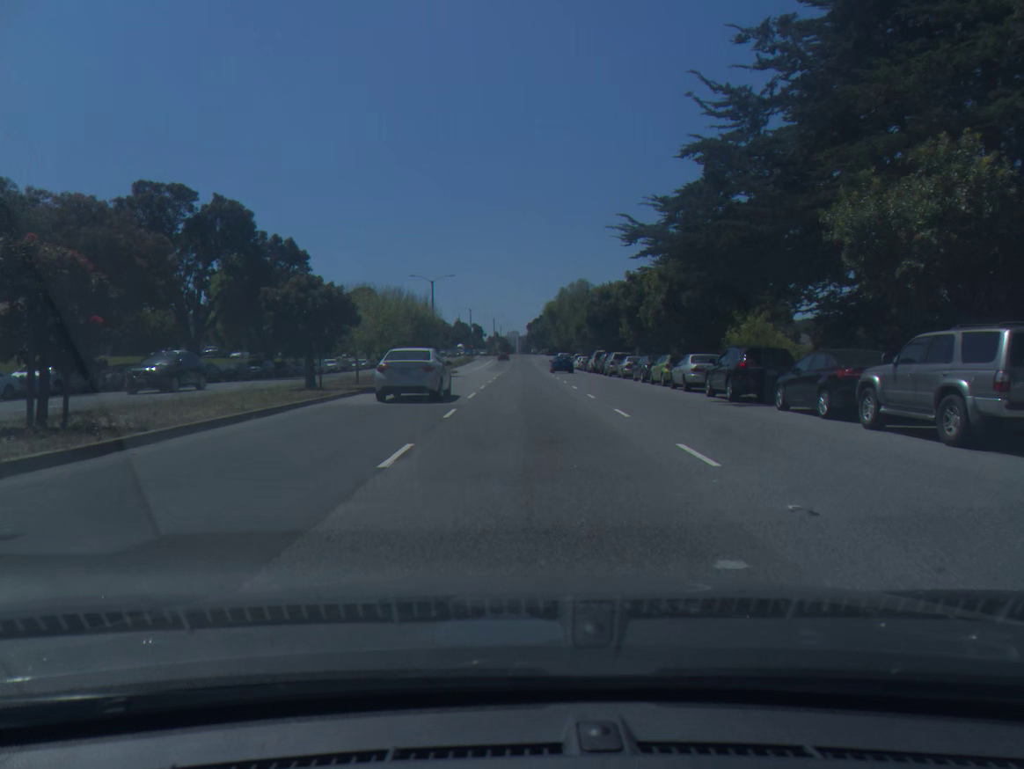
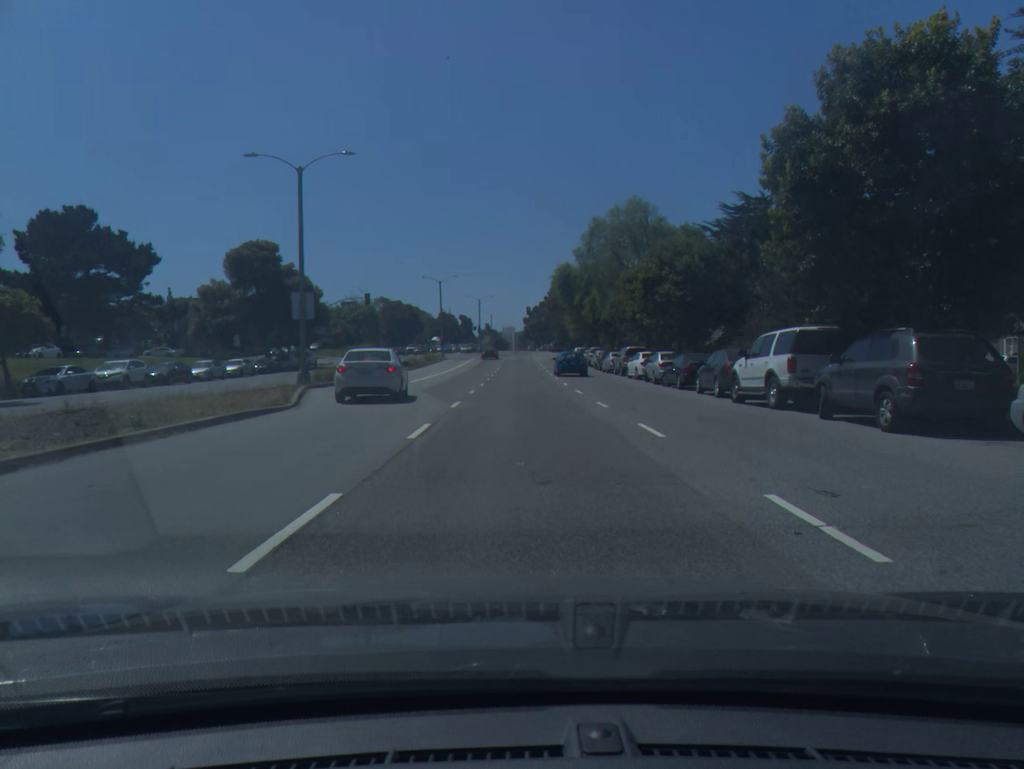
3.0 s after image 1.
(+0.1, +47.2) m; 0°
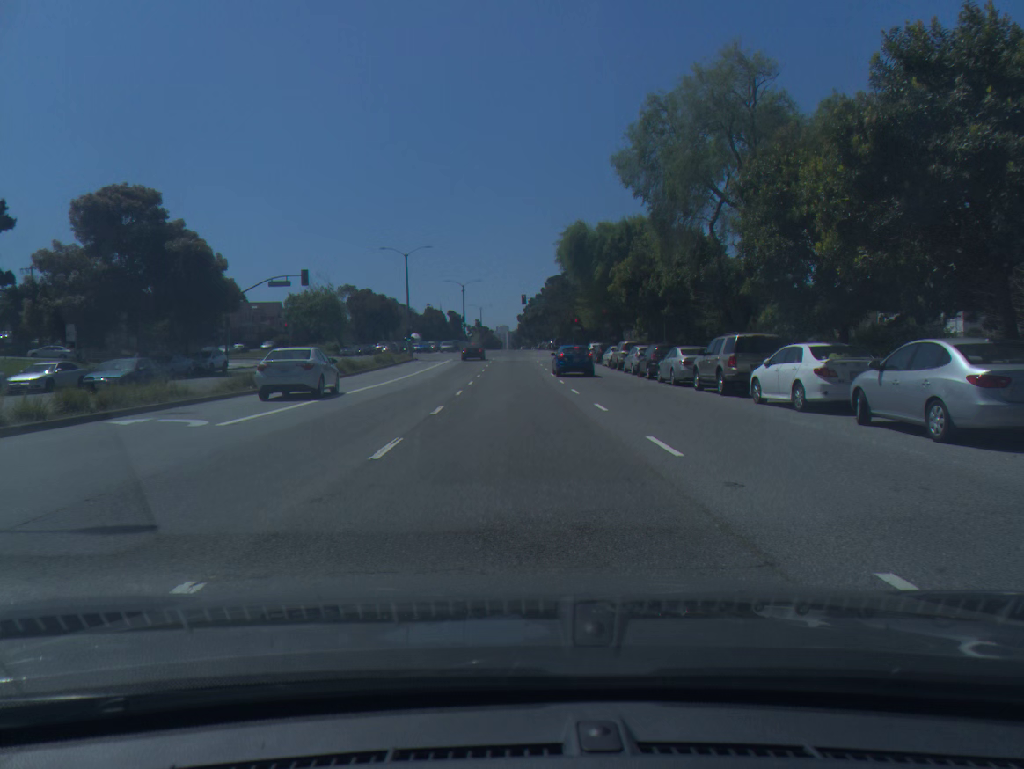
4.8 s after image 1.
(+0.1, +24.3) m; +1°
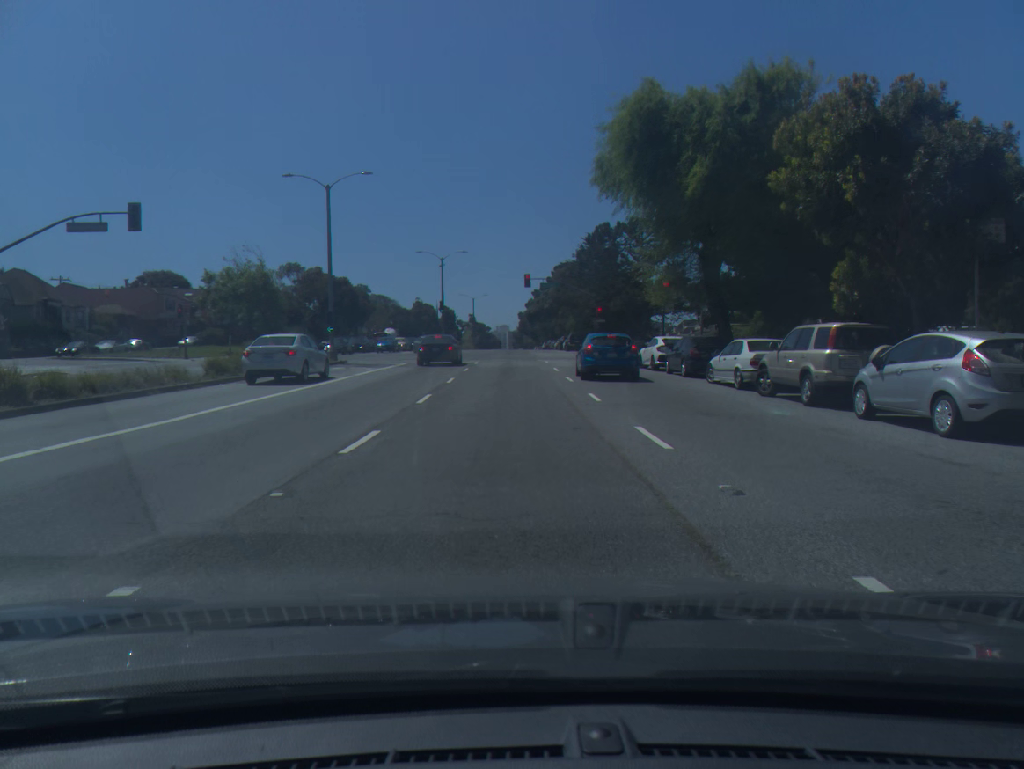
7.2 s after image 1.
(0.0, +29.3) m; 0°
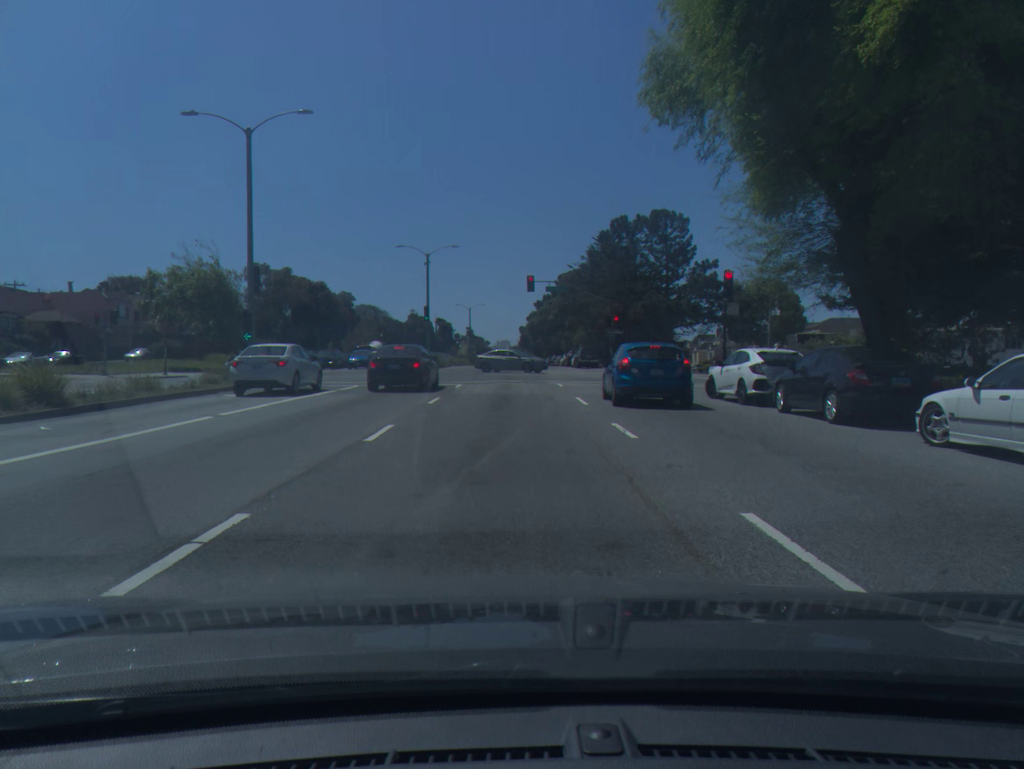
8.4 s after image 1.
(0.0, +12.6) m; 0°
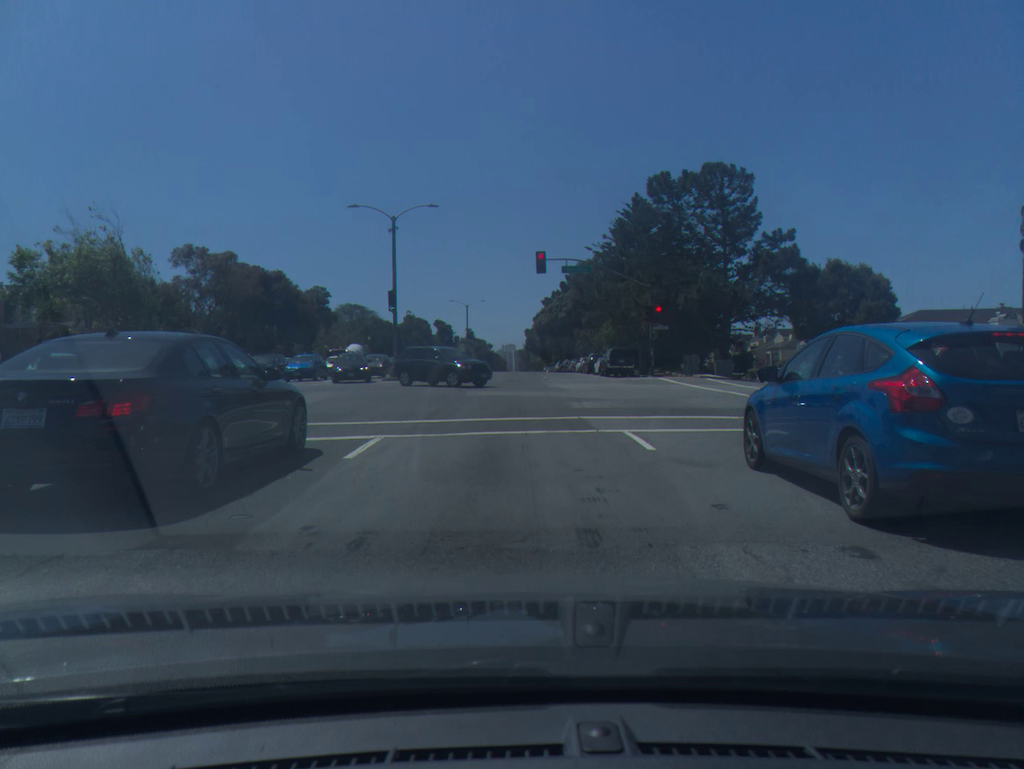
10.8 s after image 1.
(-0.1, +18.2) m; -1°
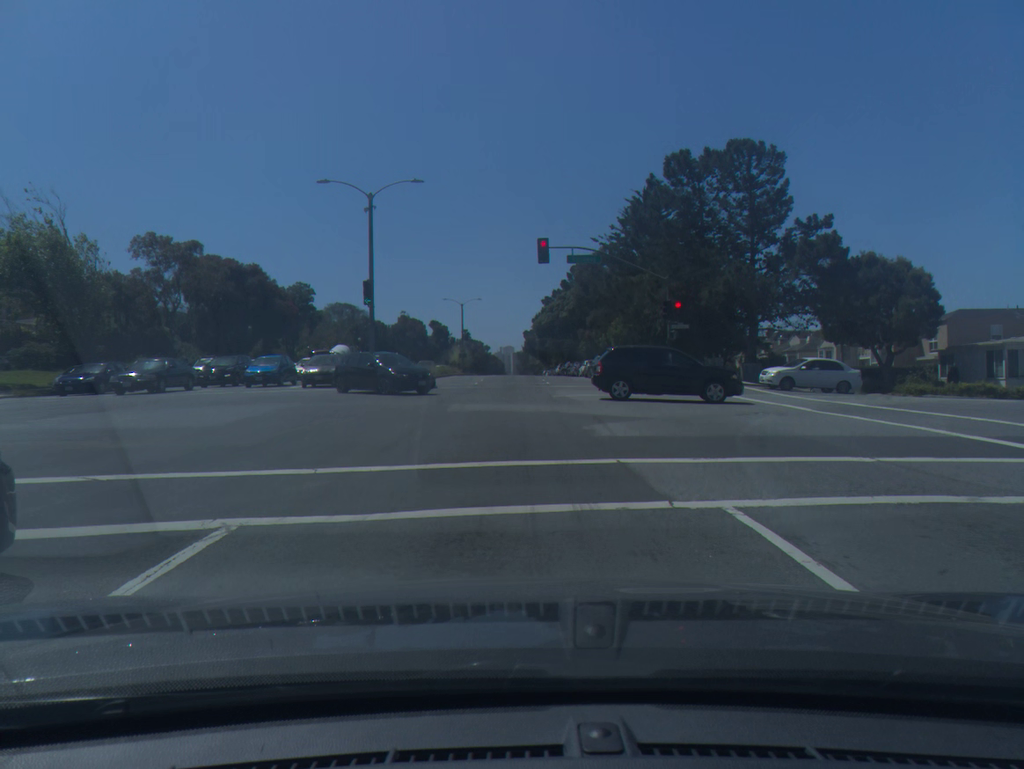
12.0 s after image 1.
(0.0, +6.1) m; 0°
